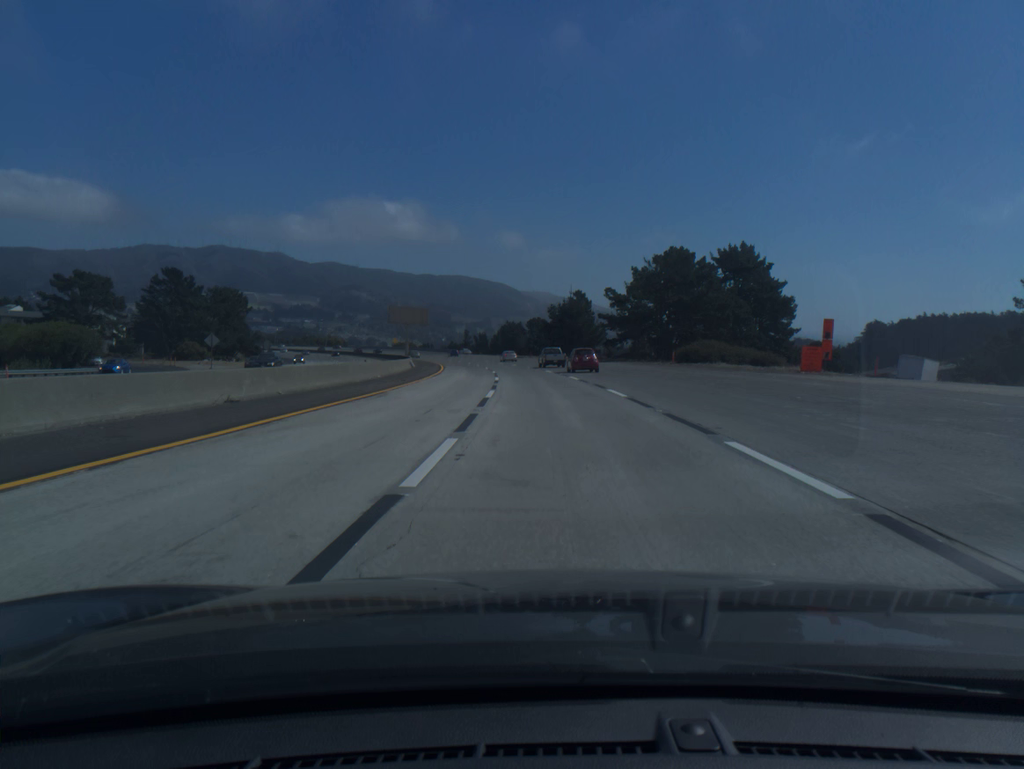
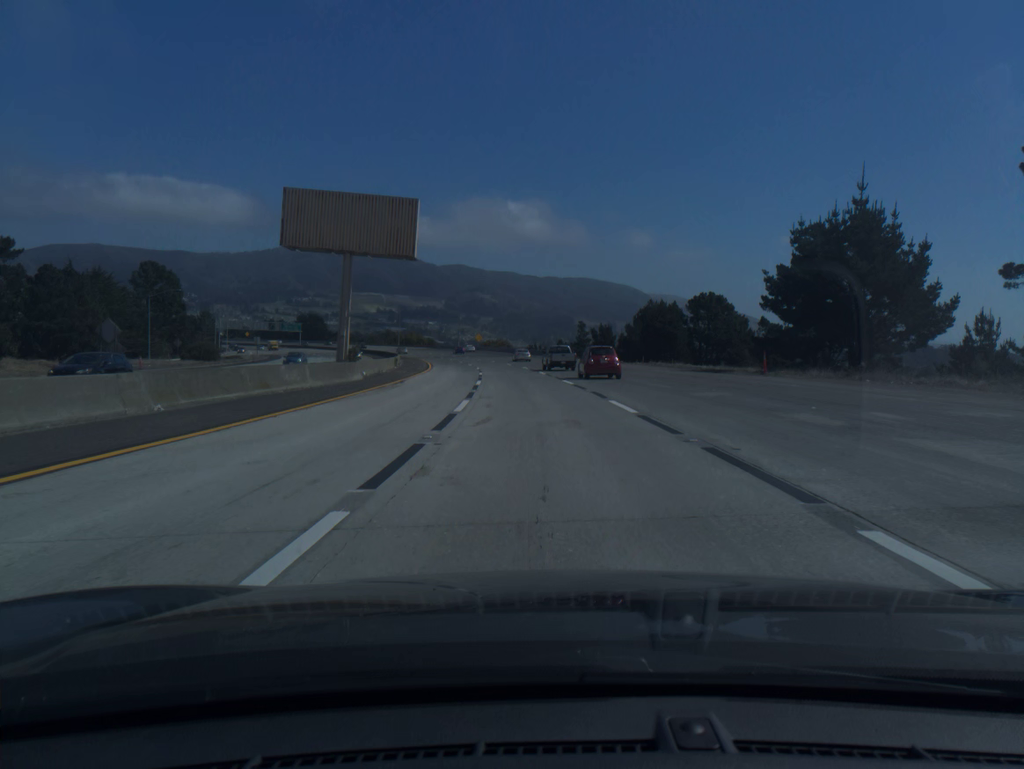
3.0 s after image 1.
(-6.0, +91.2) m; -9°
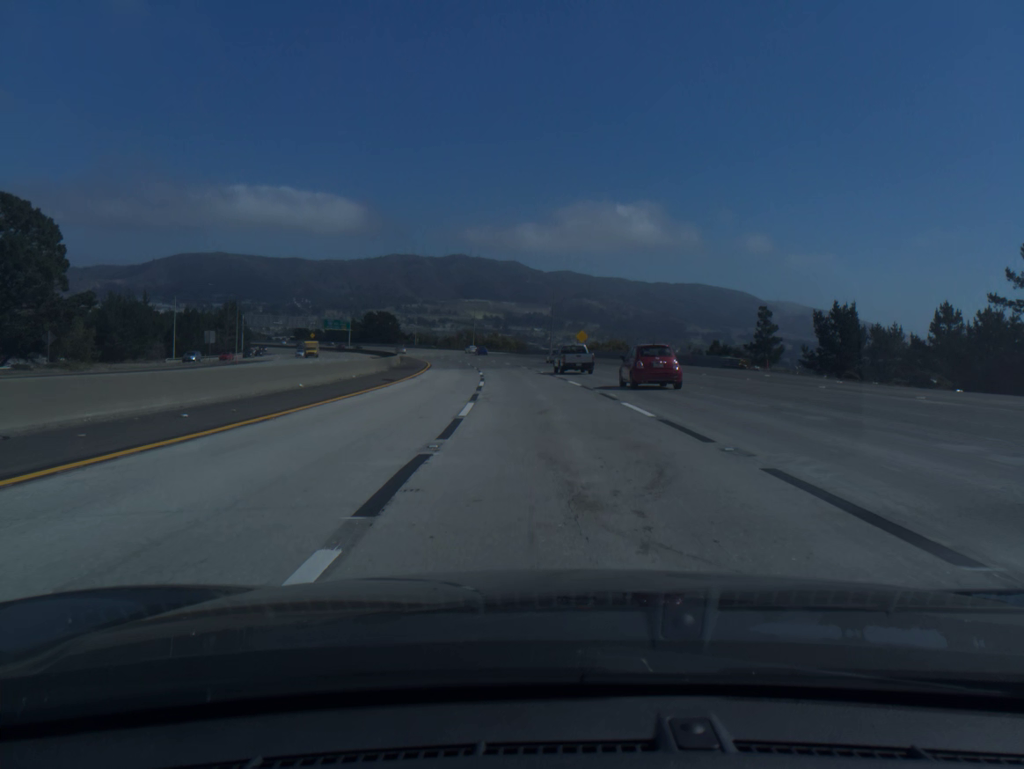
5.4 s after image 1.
(-5.2, +73.1) m; -8°
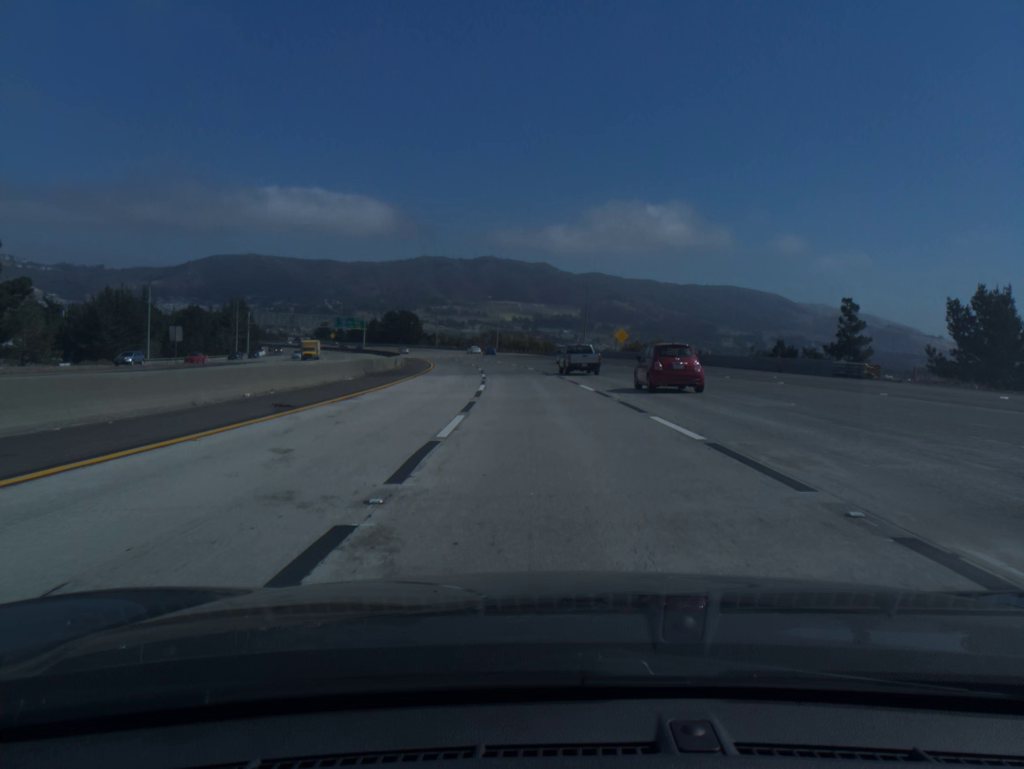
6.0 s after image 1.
(-0.3, +18.2) m; -2°
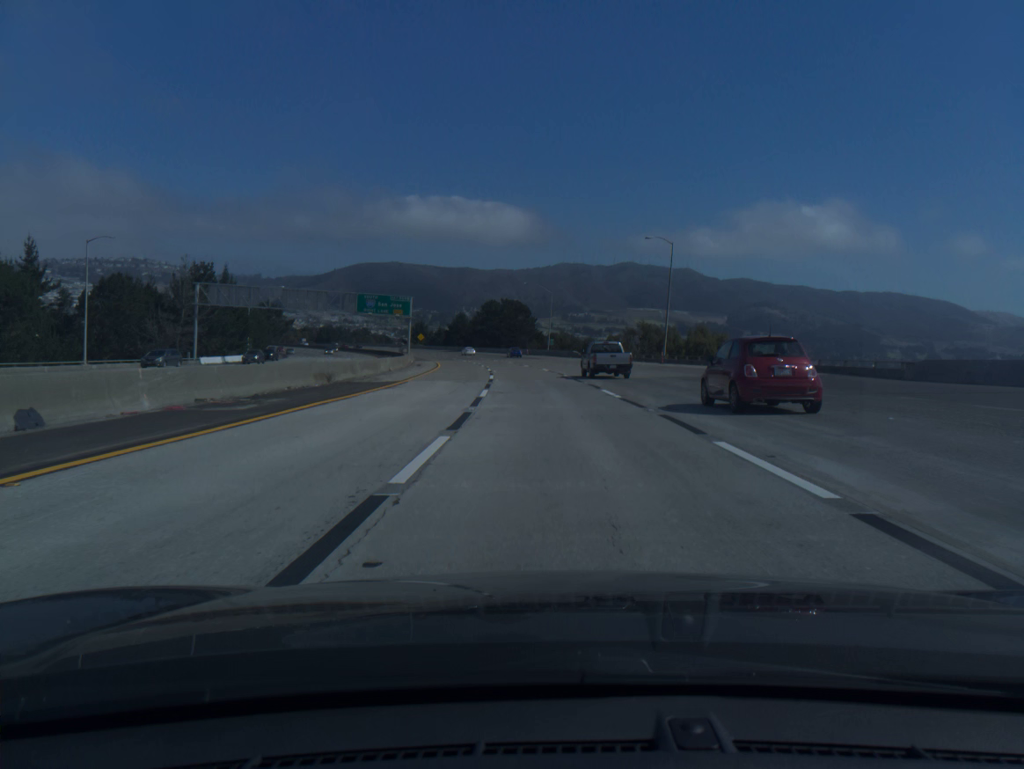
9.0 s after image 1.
(-7.6, +90.6) m; -10°
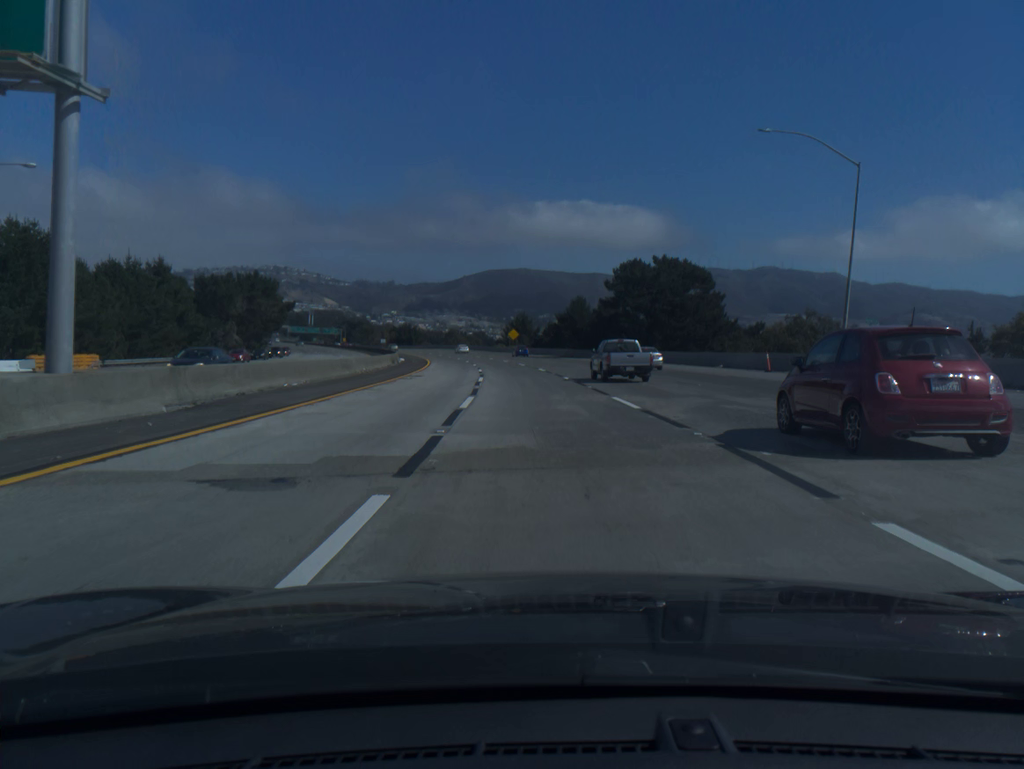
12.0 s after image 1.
(-7.0, +90.8) m; -9°
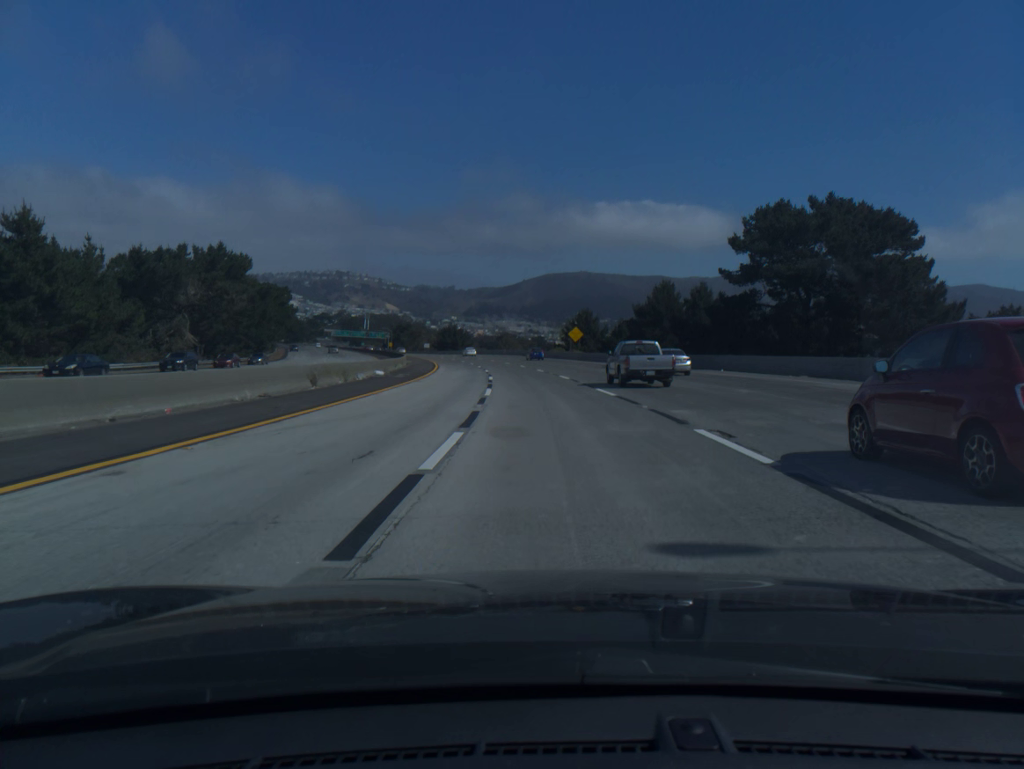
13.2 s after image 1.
(-1.5, +36.6) m; -4°
